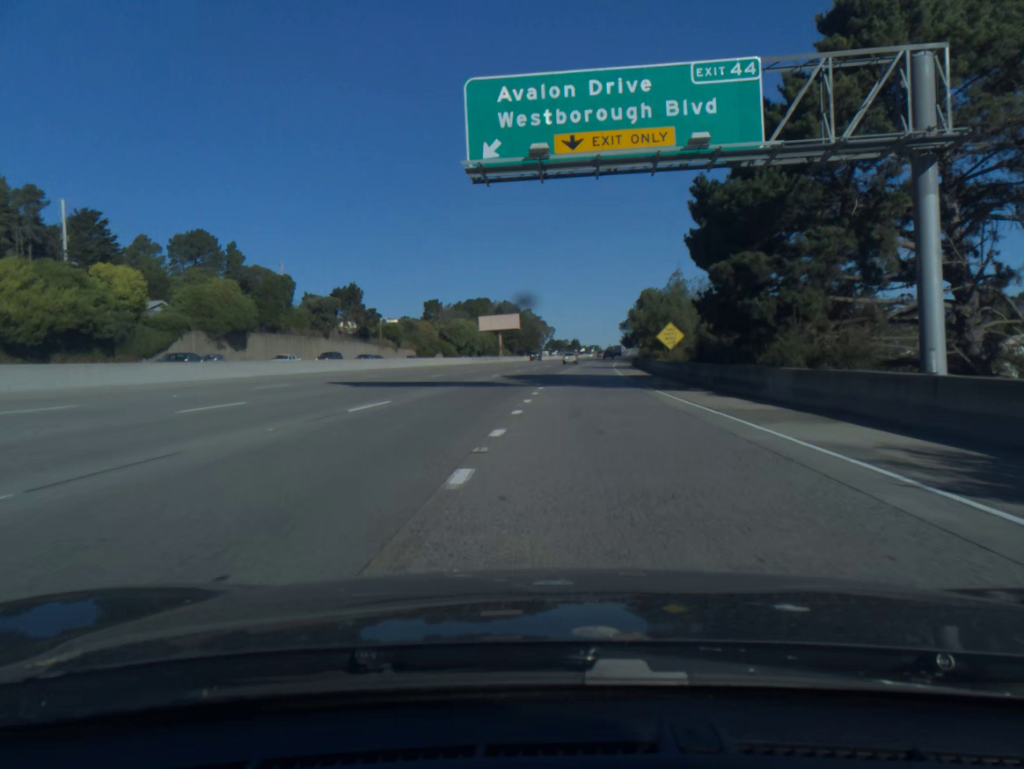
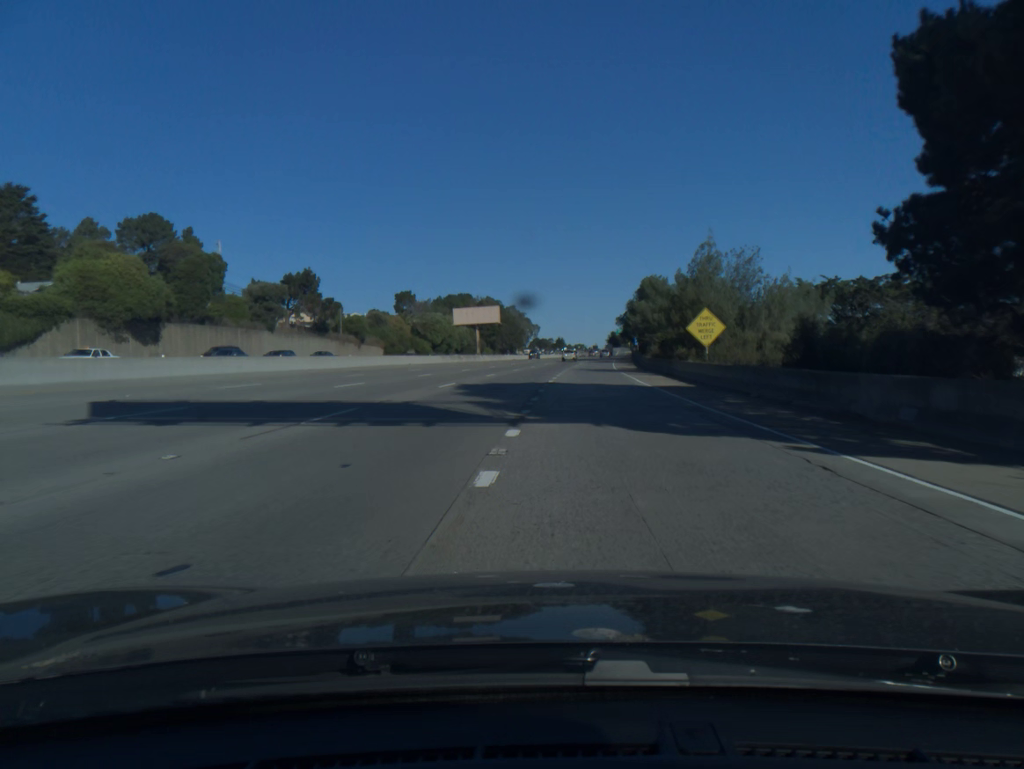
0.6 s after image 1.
(+0.2, +18.0) m; +1°
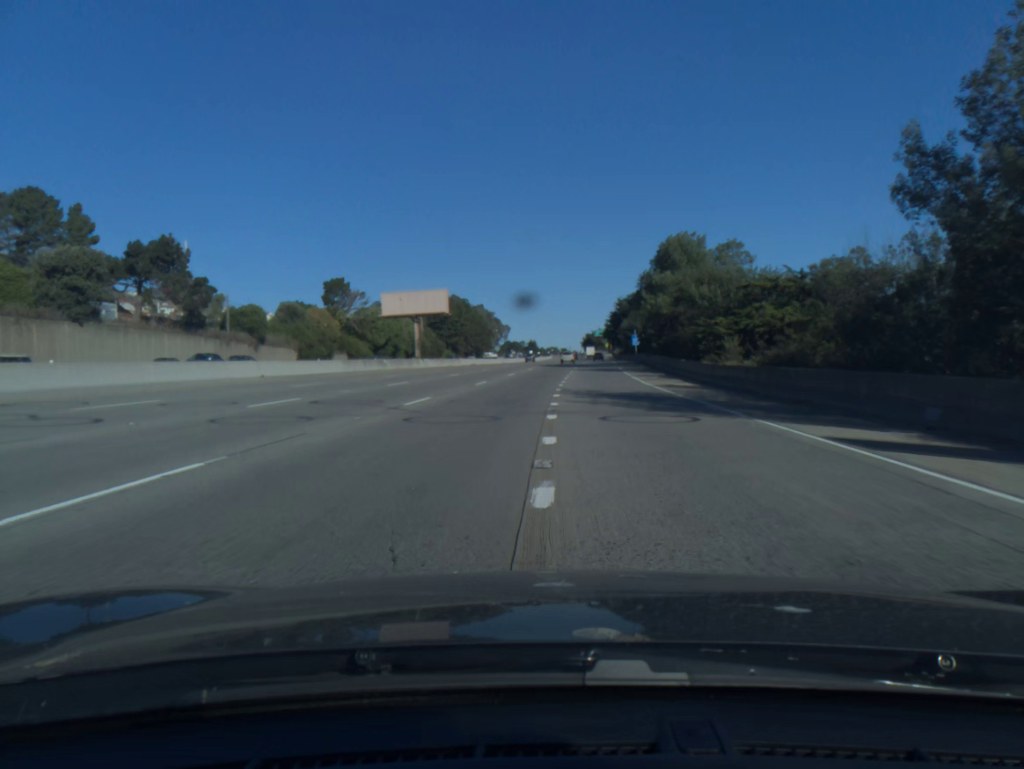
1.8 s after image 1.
(+0.7, +37.6) m; +2°
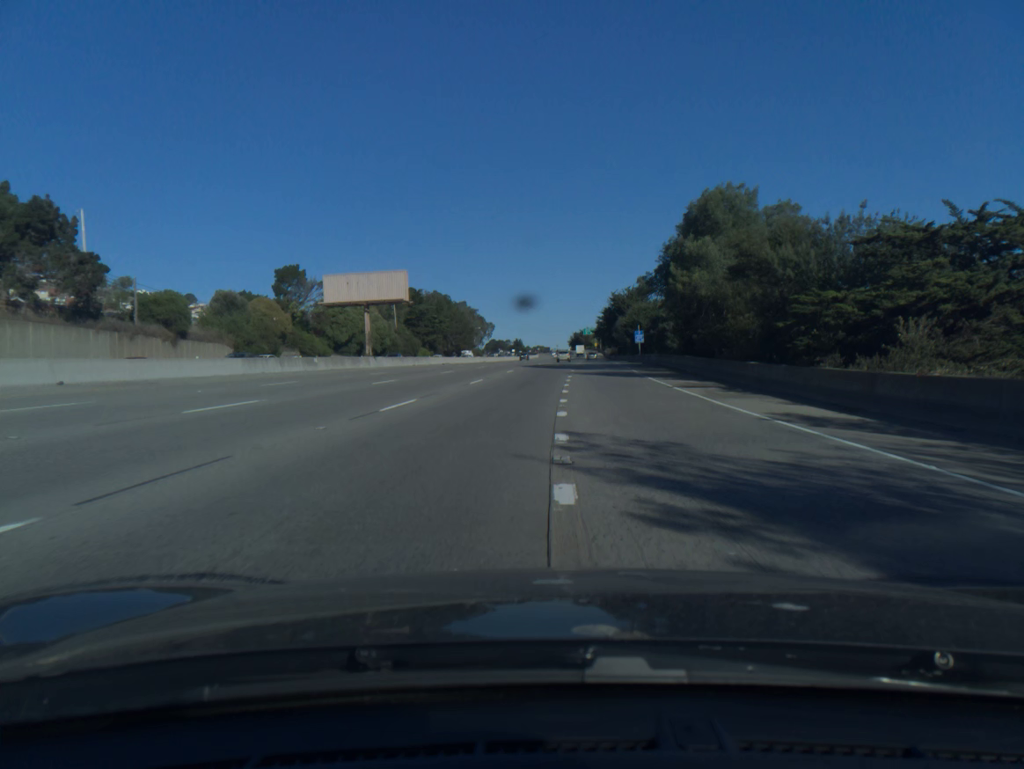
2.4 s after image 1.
(+0.2, +18.1) m; +1°
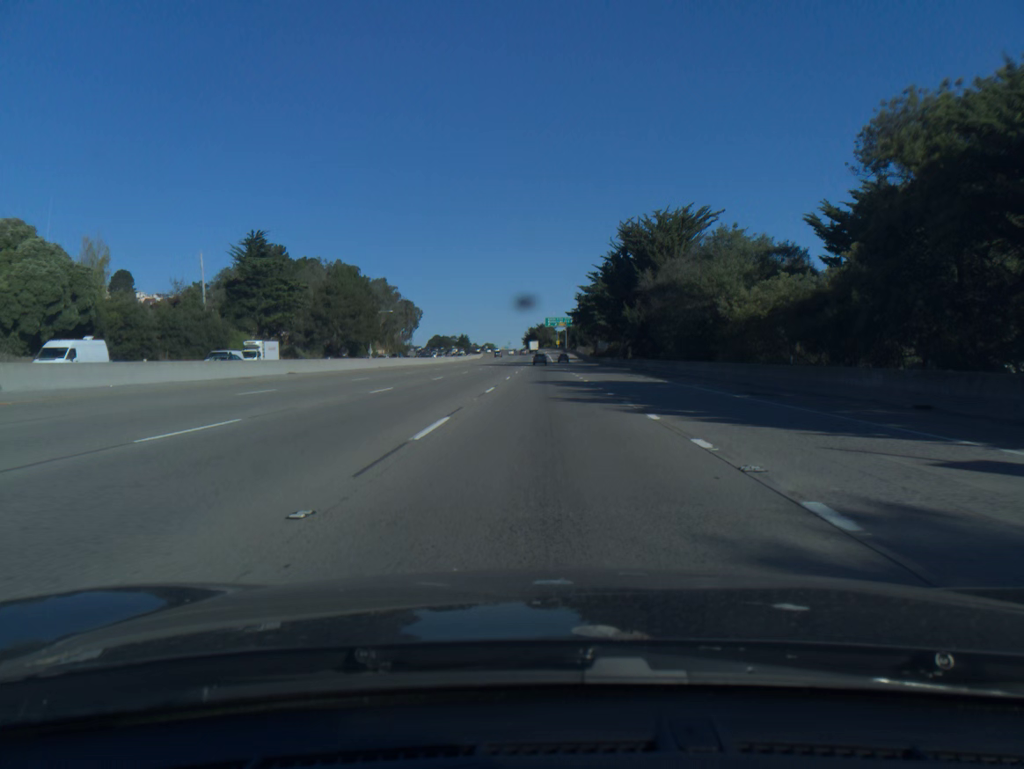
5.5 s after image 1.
(+2.6, +92.5) m; +3°
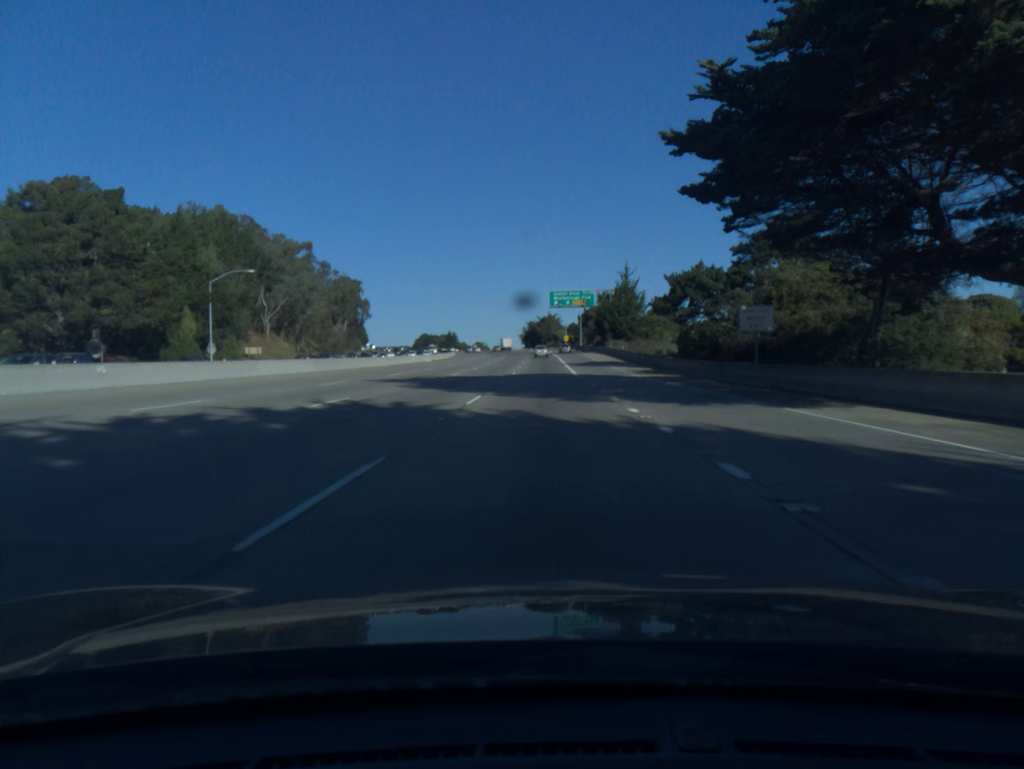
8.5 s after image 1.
(+0.2, +93.4) m; 0°
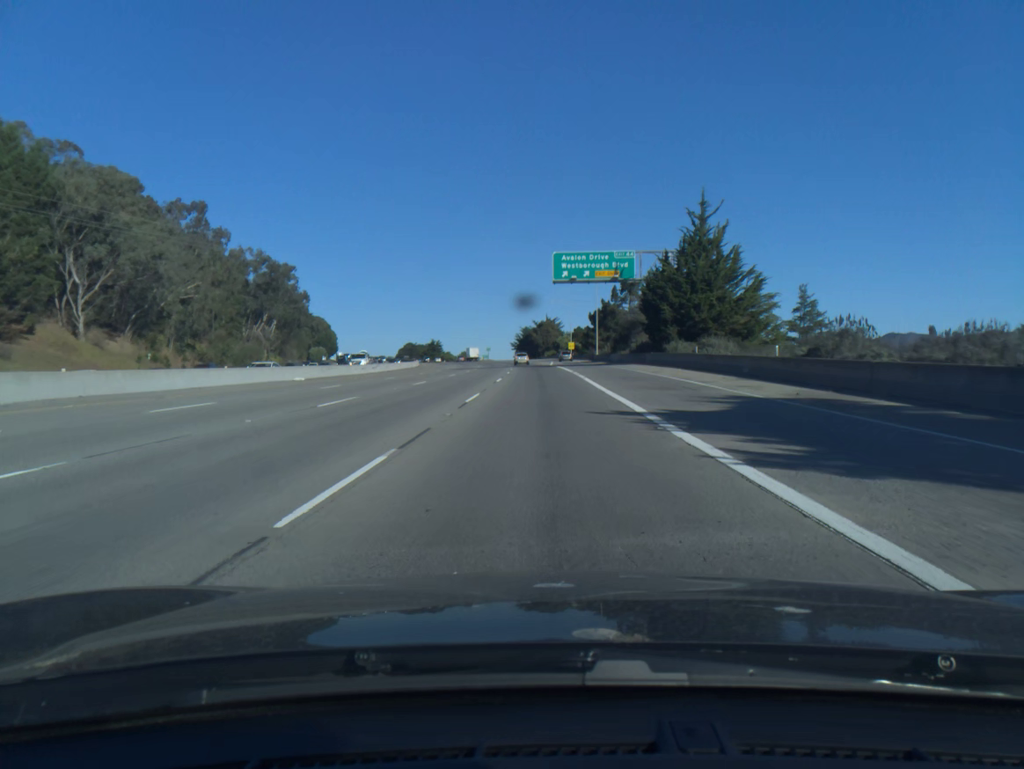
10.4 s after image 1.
(+0.1, +57.6) m; 0°
